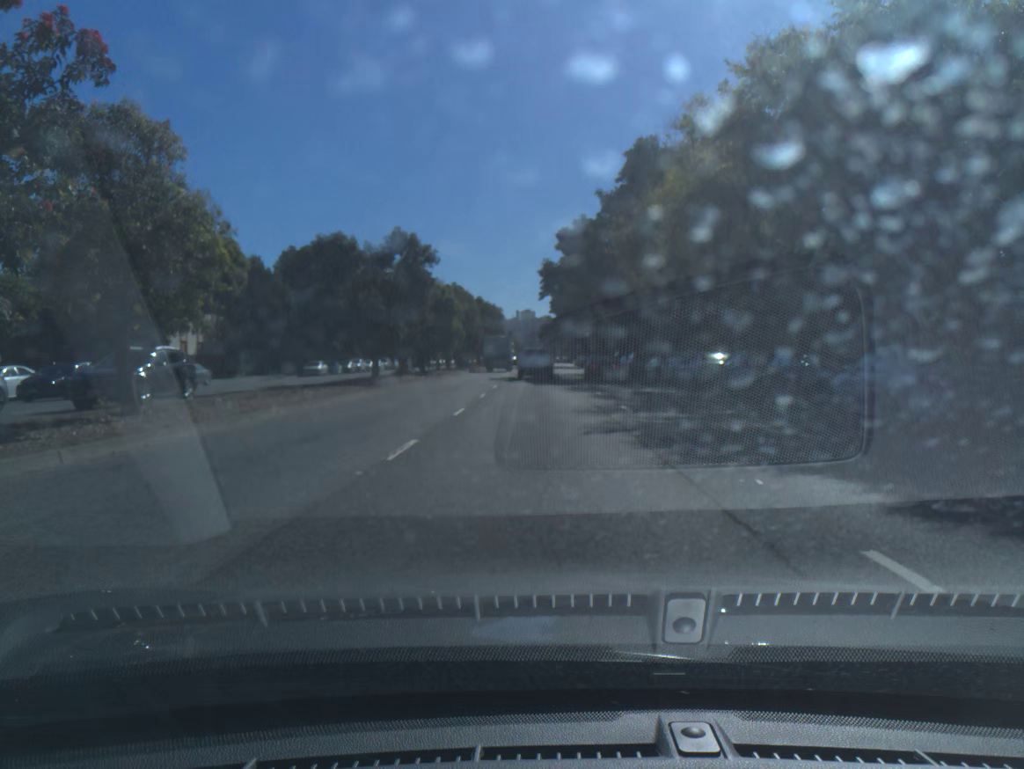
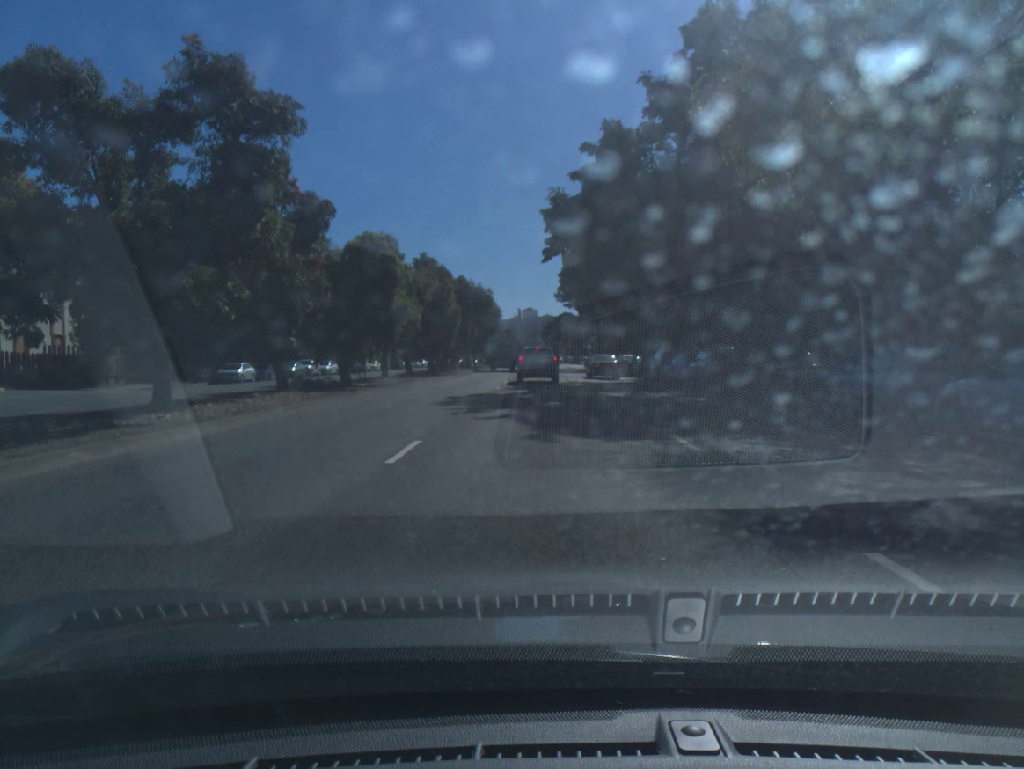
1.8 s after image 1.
(0.0, +21.8) m; 0°
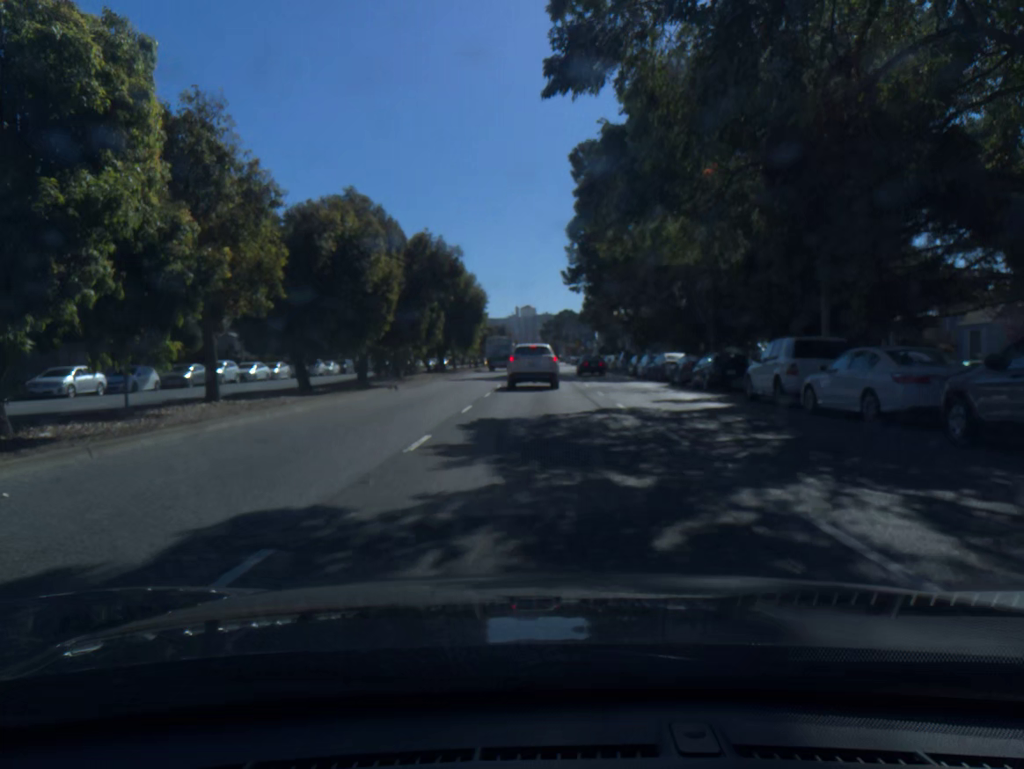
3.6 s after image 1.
(0.0, +20.3) m; 0°
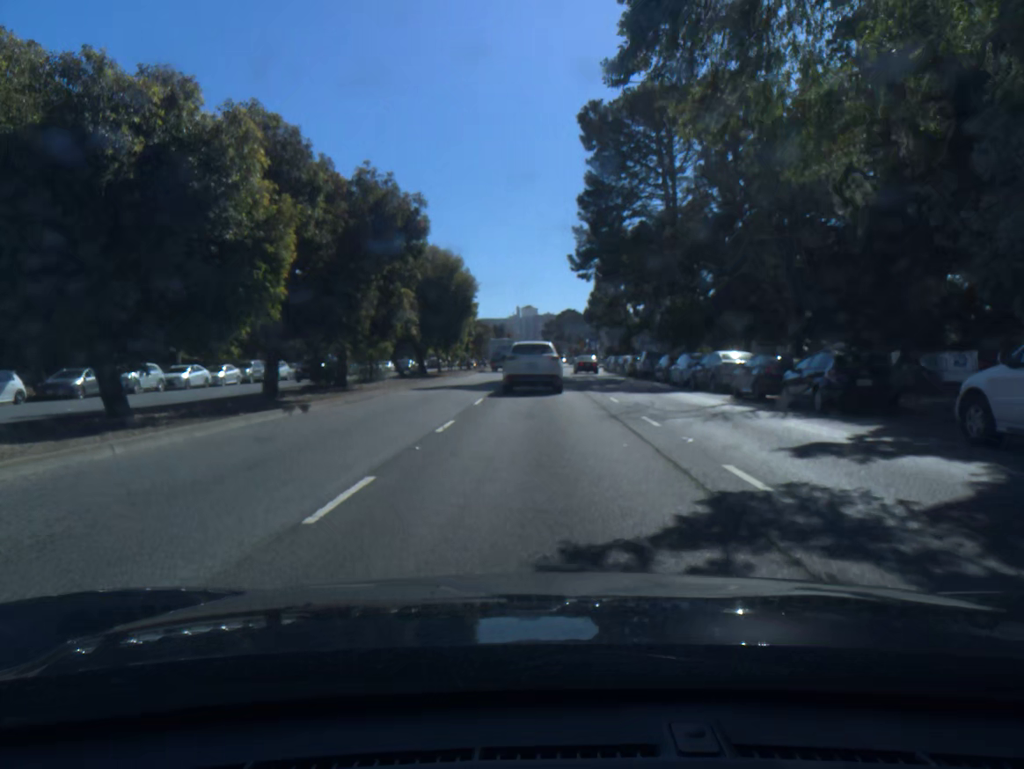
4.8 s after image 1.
(0.0, +11.8) m; 0°
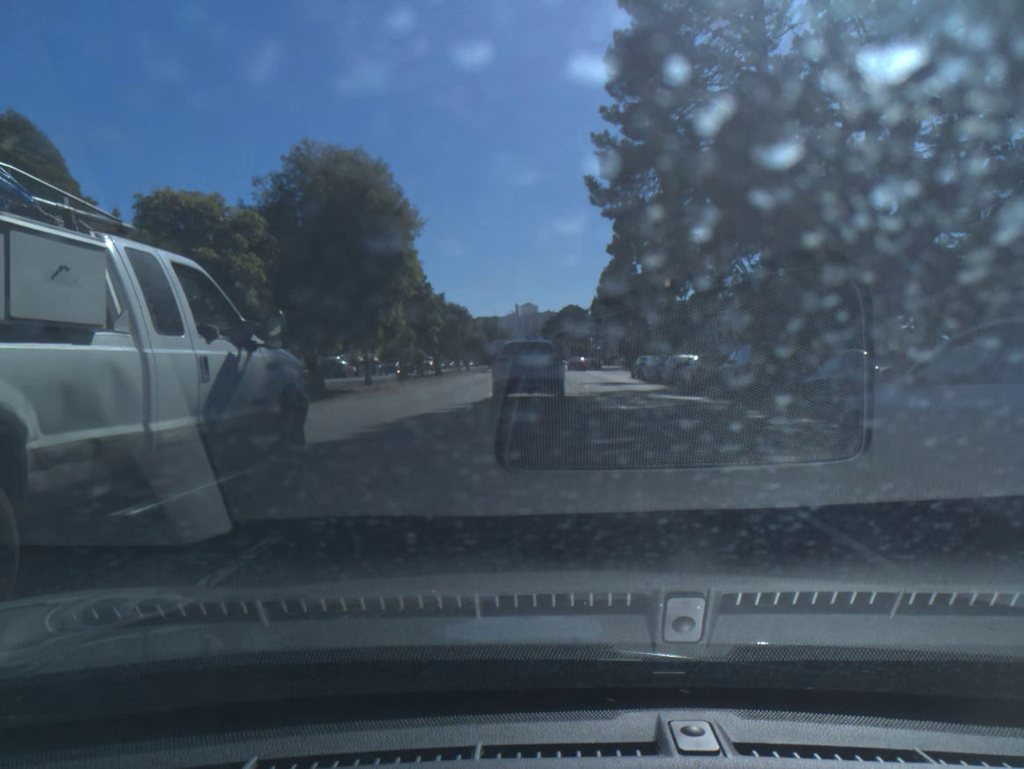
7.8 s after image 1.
(+0.1, +24.1) m; 0°
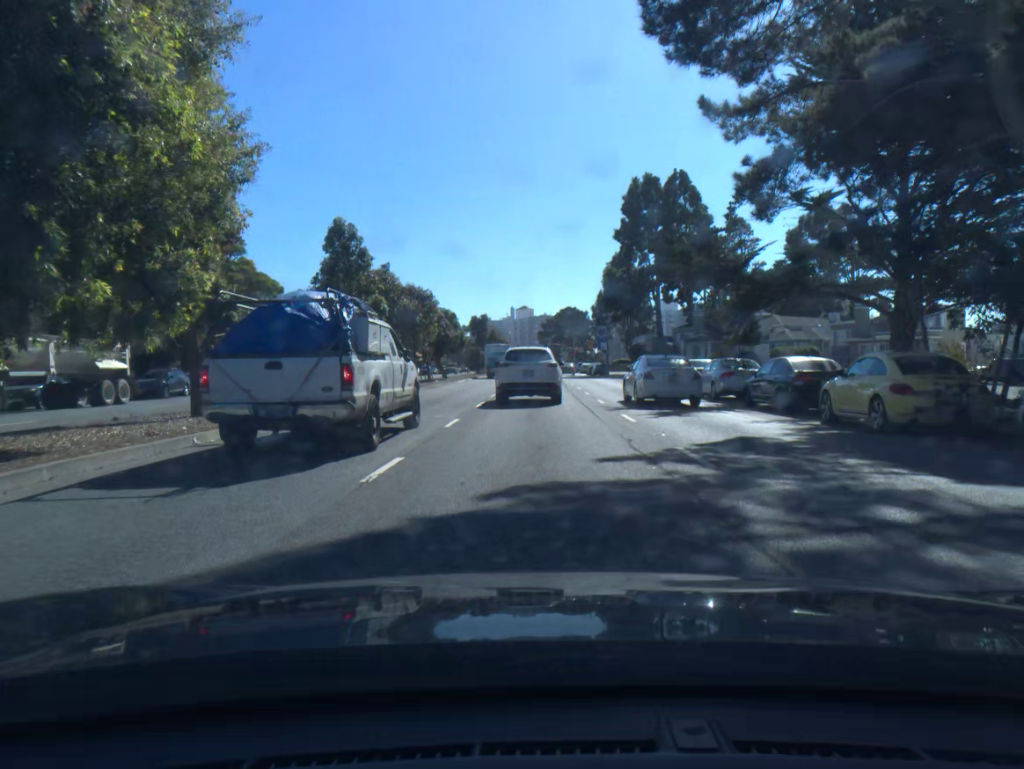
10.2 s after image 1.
(0.0, +17.3) m; 0°
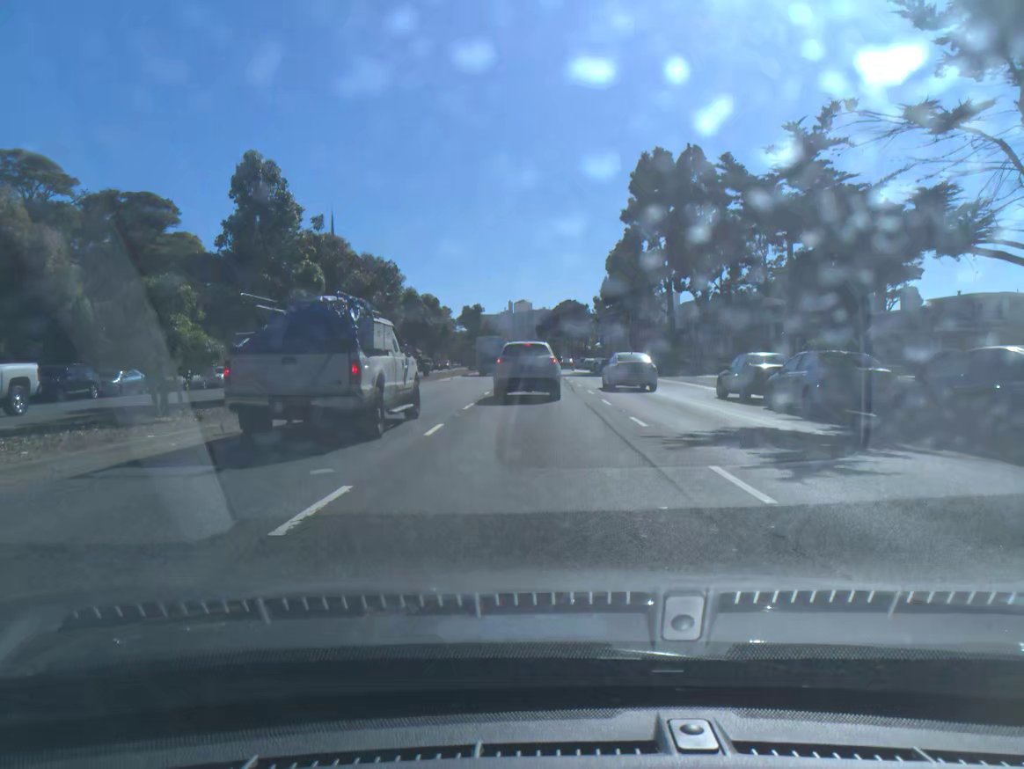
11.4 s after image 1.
(0.0, +9.6) m; 0°
